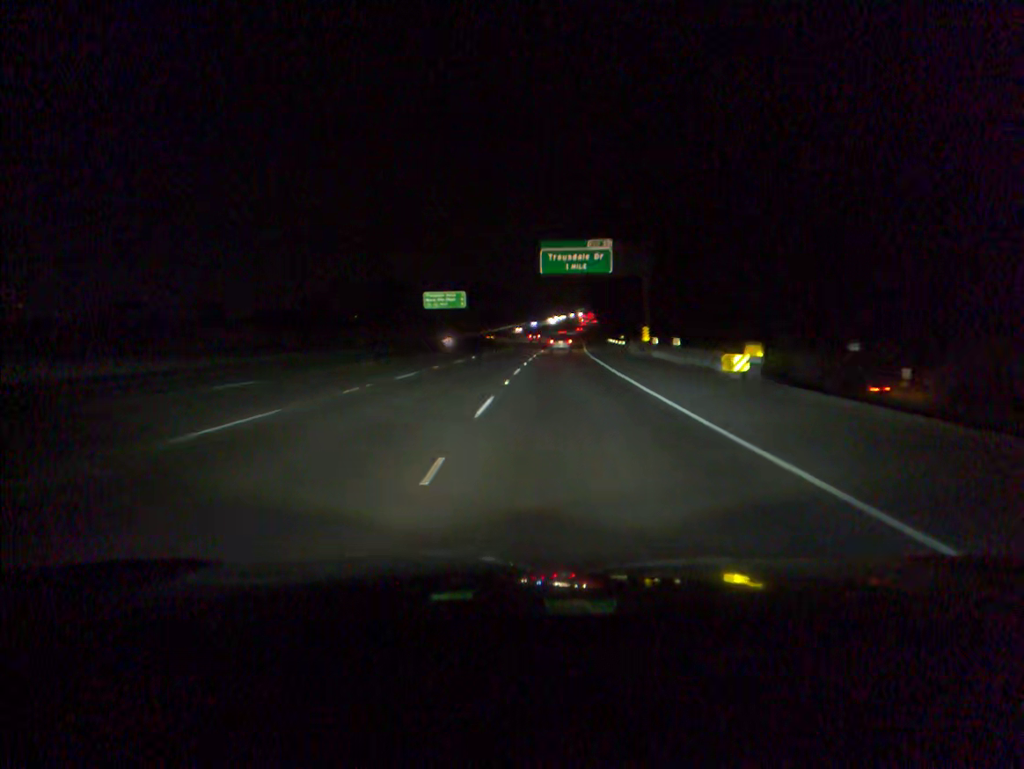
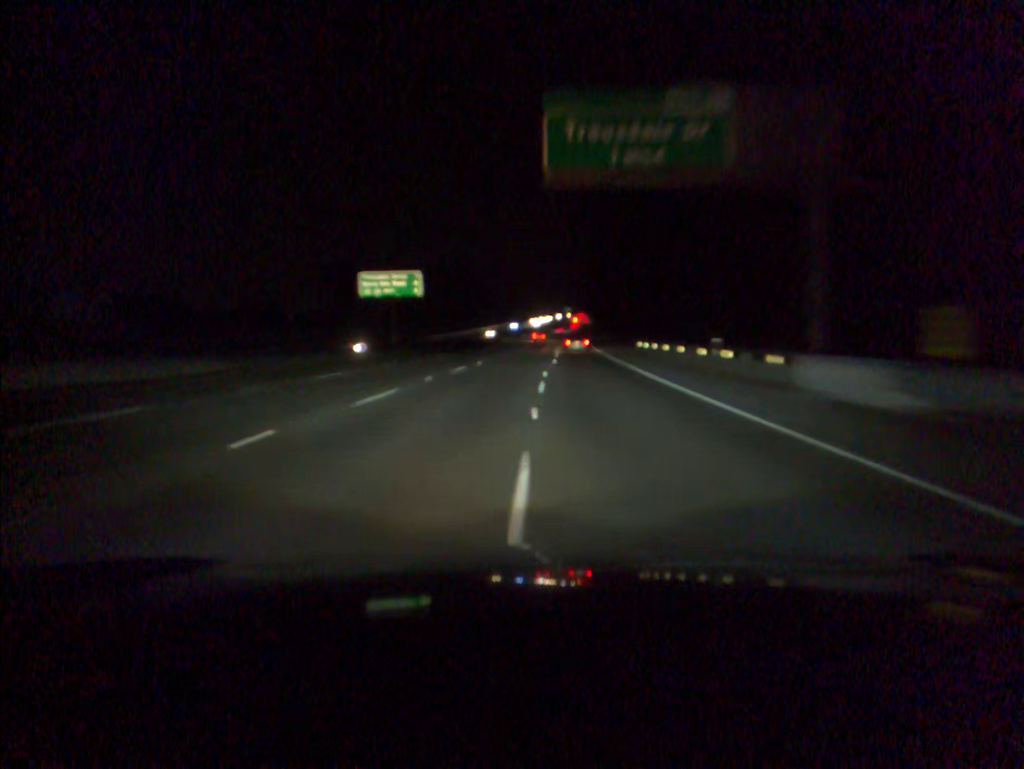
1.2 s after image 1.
(+0.3, +38.1) m; +1°
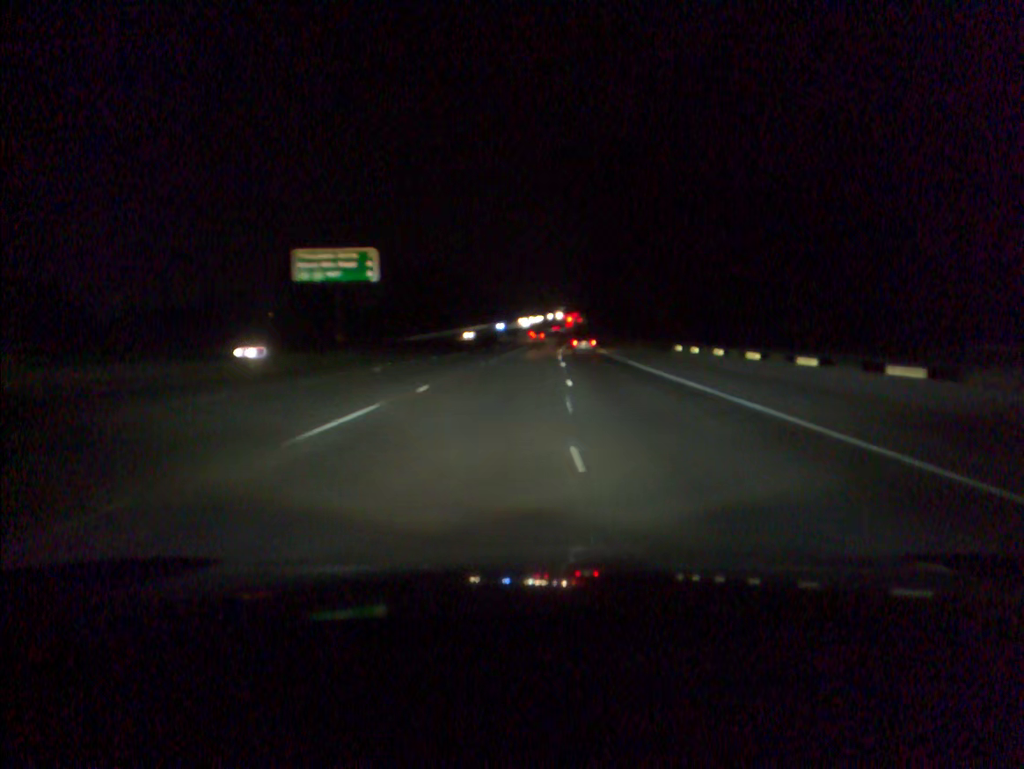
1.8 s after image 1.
(+0.1, +19.3) m; +1°
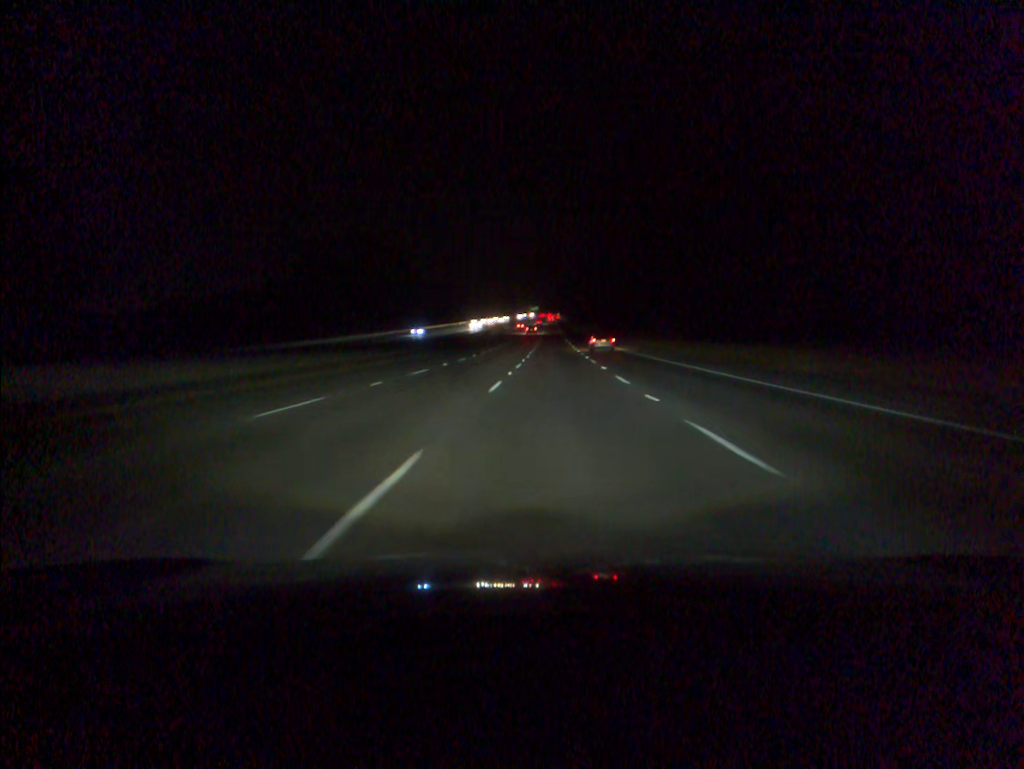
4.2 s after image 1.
(+1.8, +78.7) m; +2°
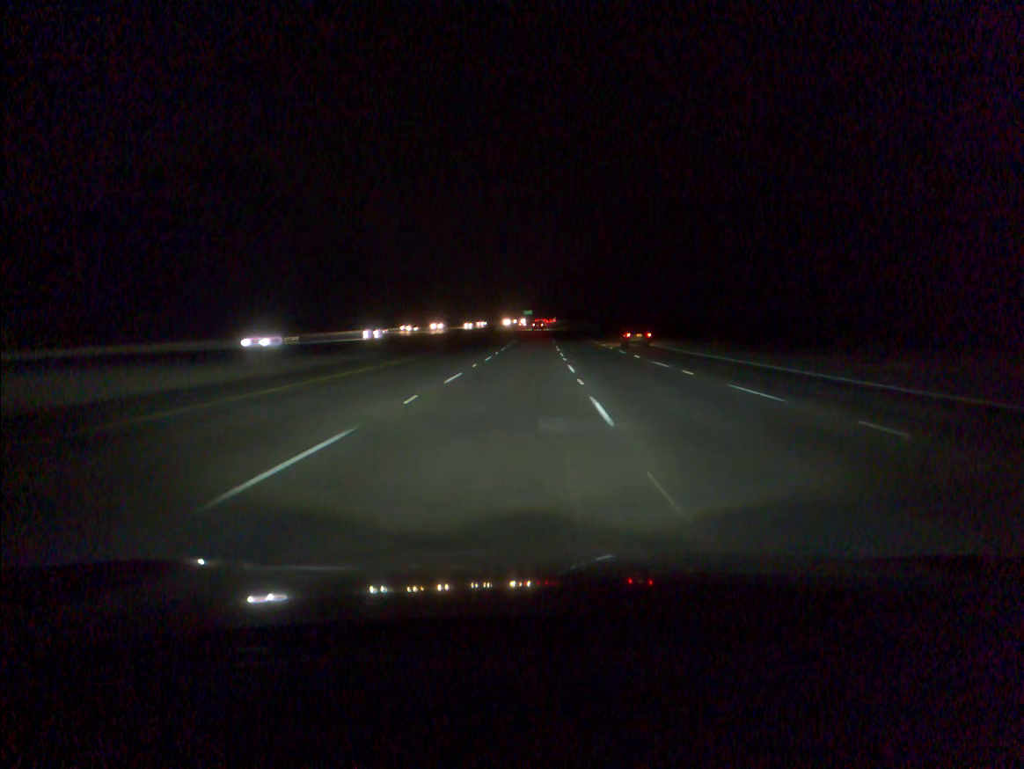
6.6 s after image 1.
(+0.3, +80.2) m; +1°
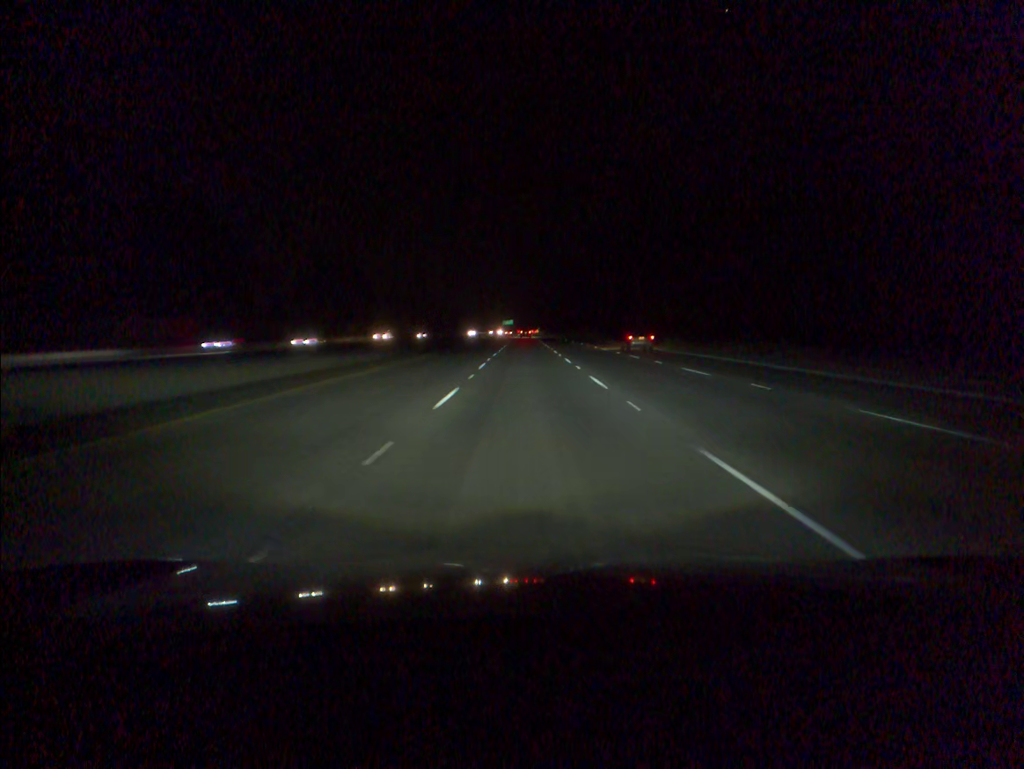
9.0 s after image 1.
(+0.9, +79.8) m; +1°
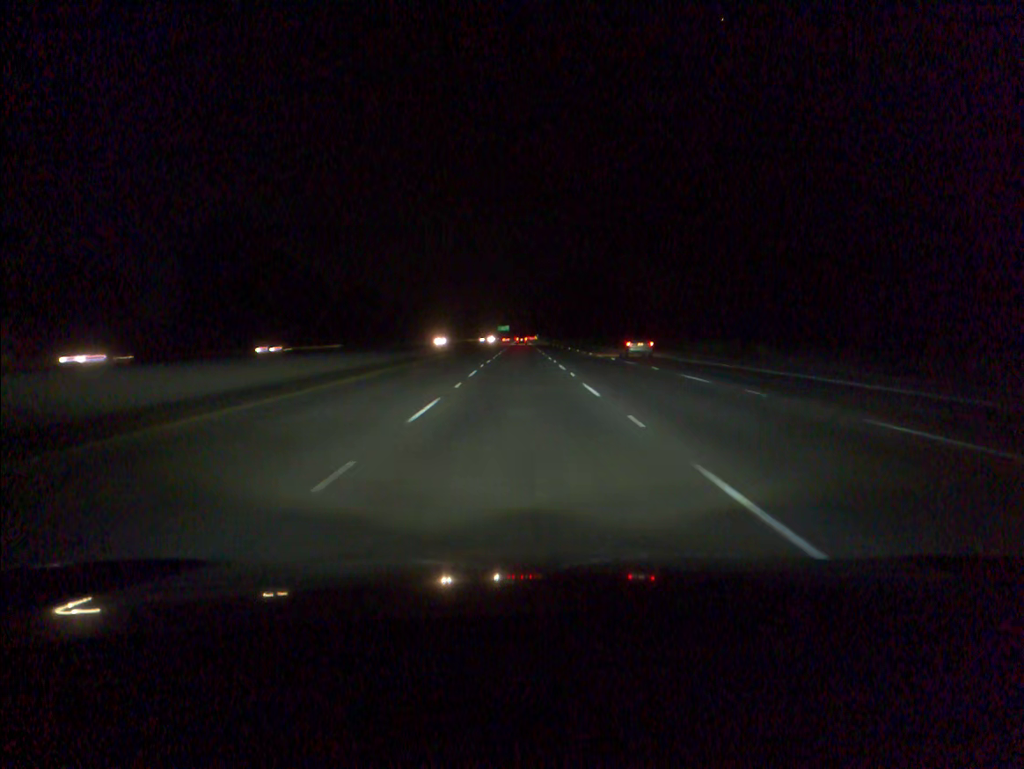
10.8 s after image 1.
(+0.2, +59.5) m; 0°
